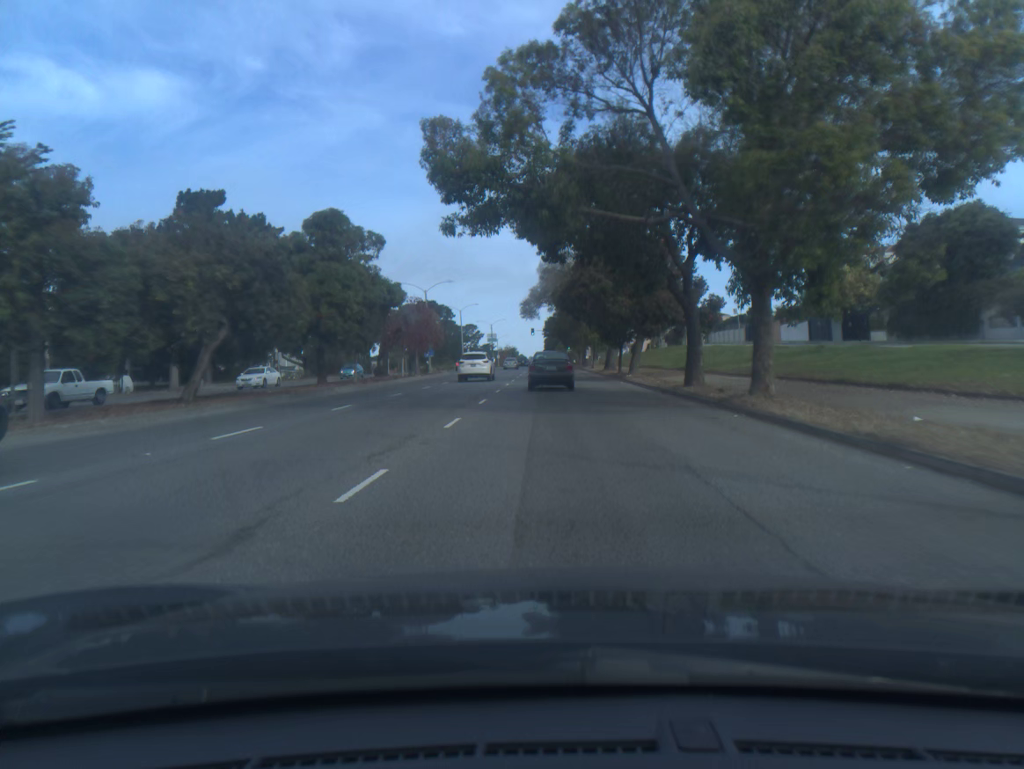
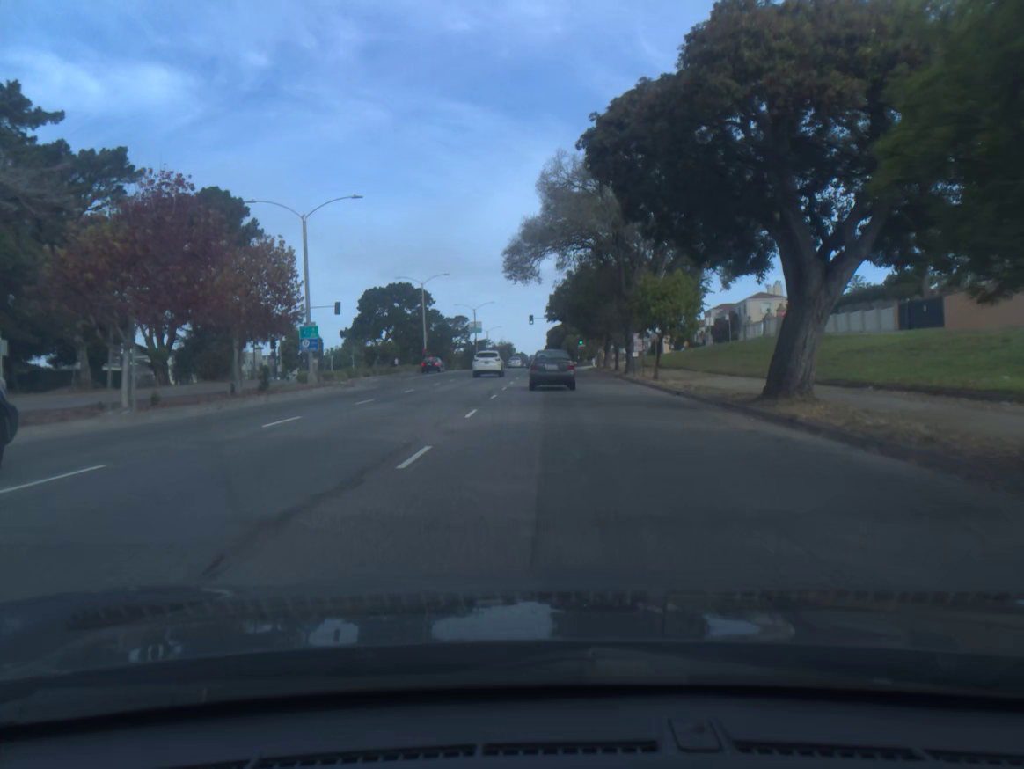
(-0.1, +41.7) m; 0°
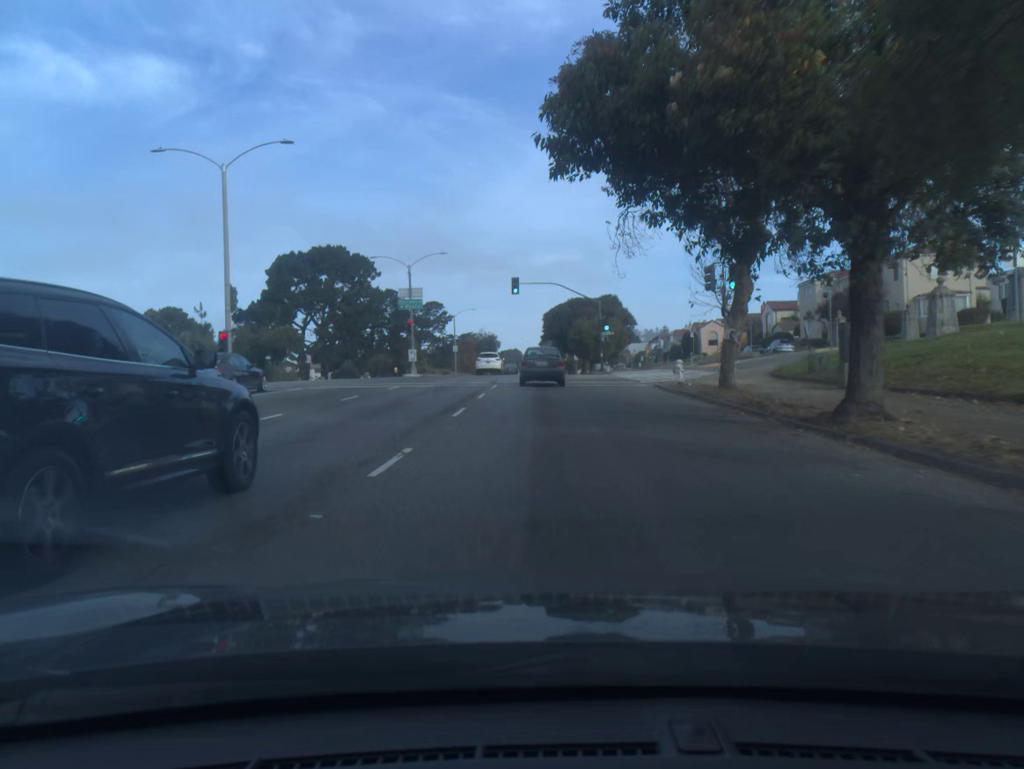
(+0.3, +50.7) m; 0°
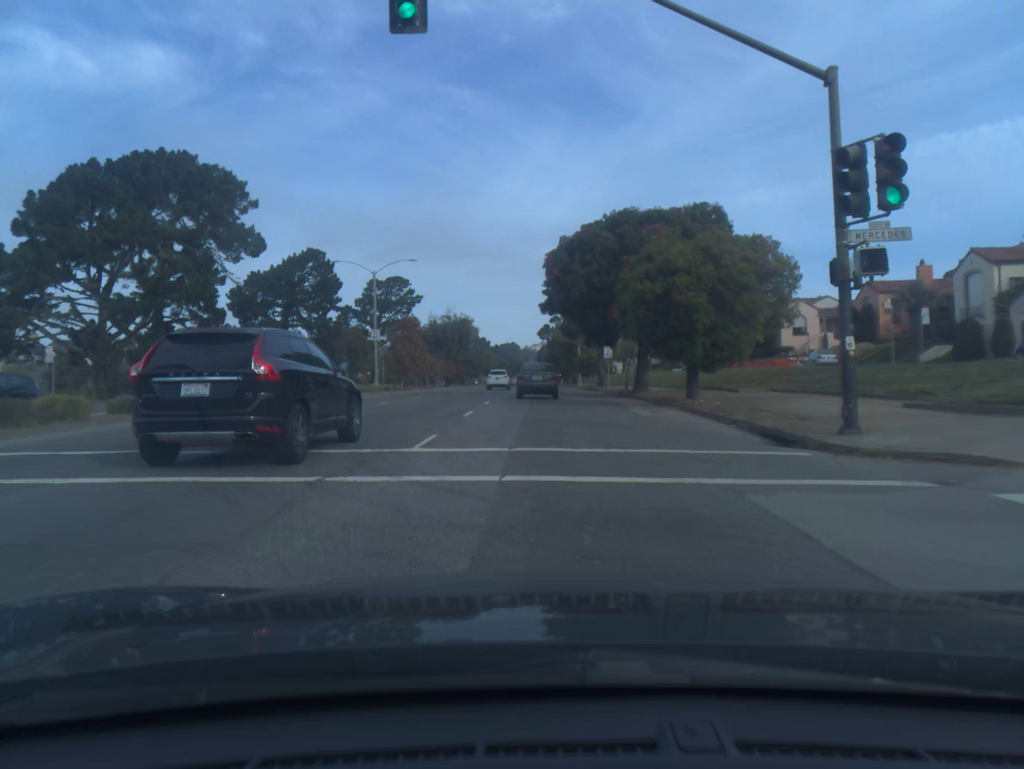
(0.0, +49.2) m; 0°
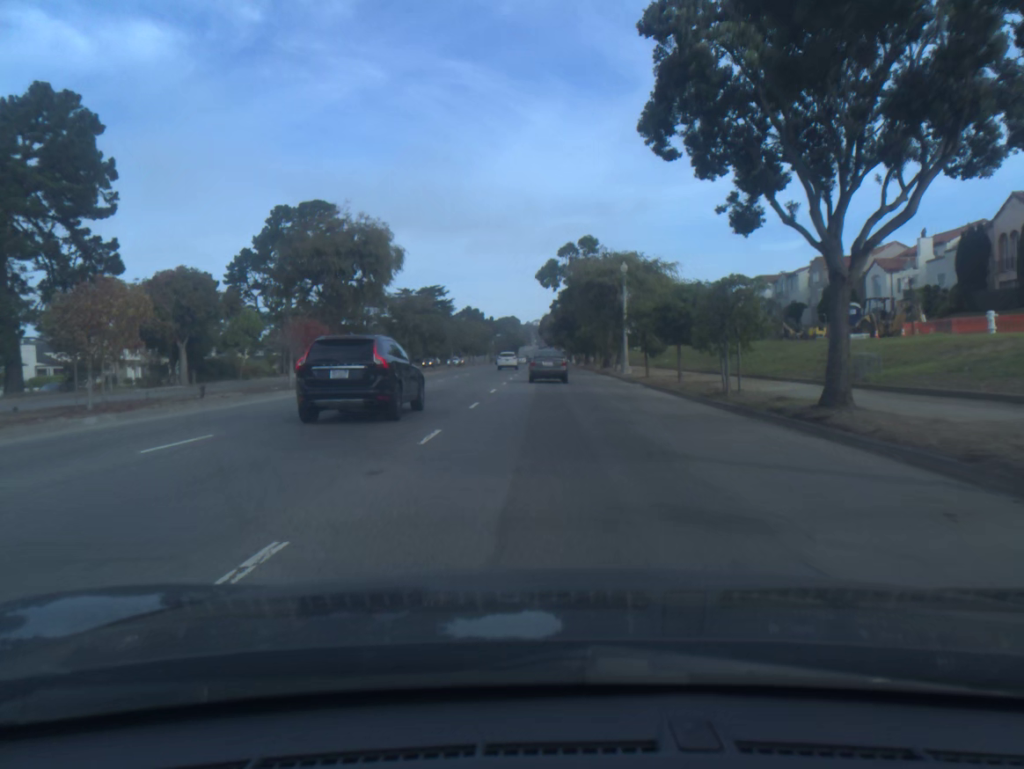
(-0.3, +51.9) m; 0°
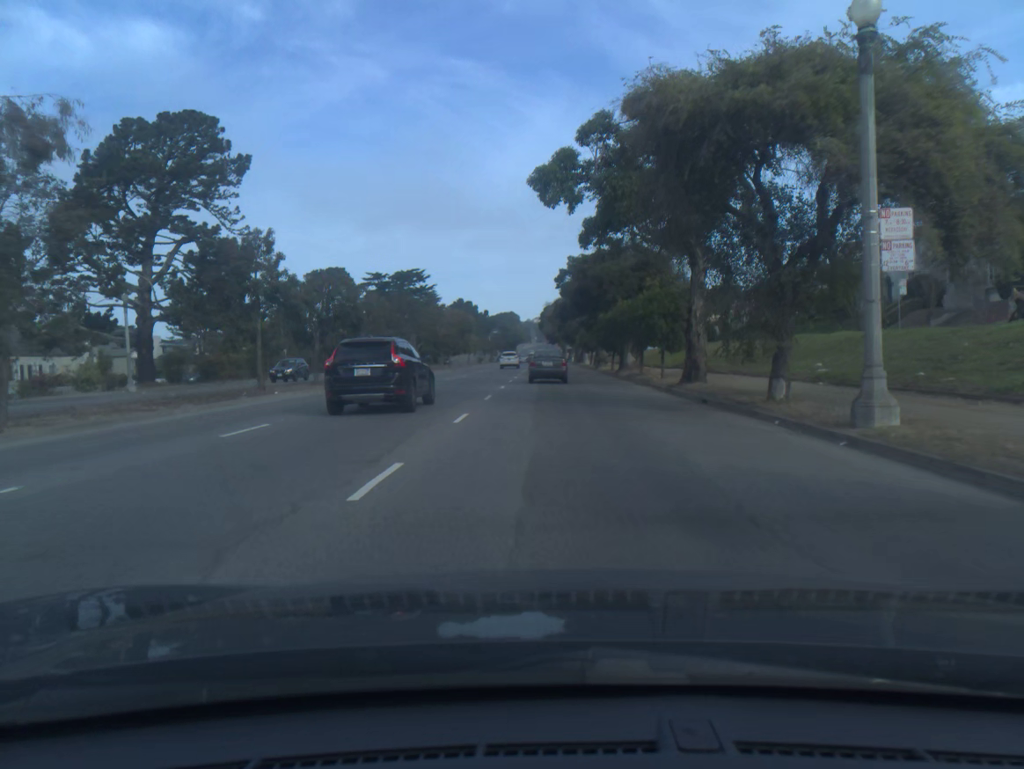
(0.0, +33.5) m; 0°
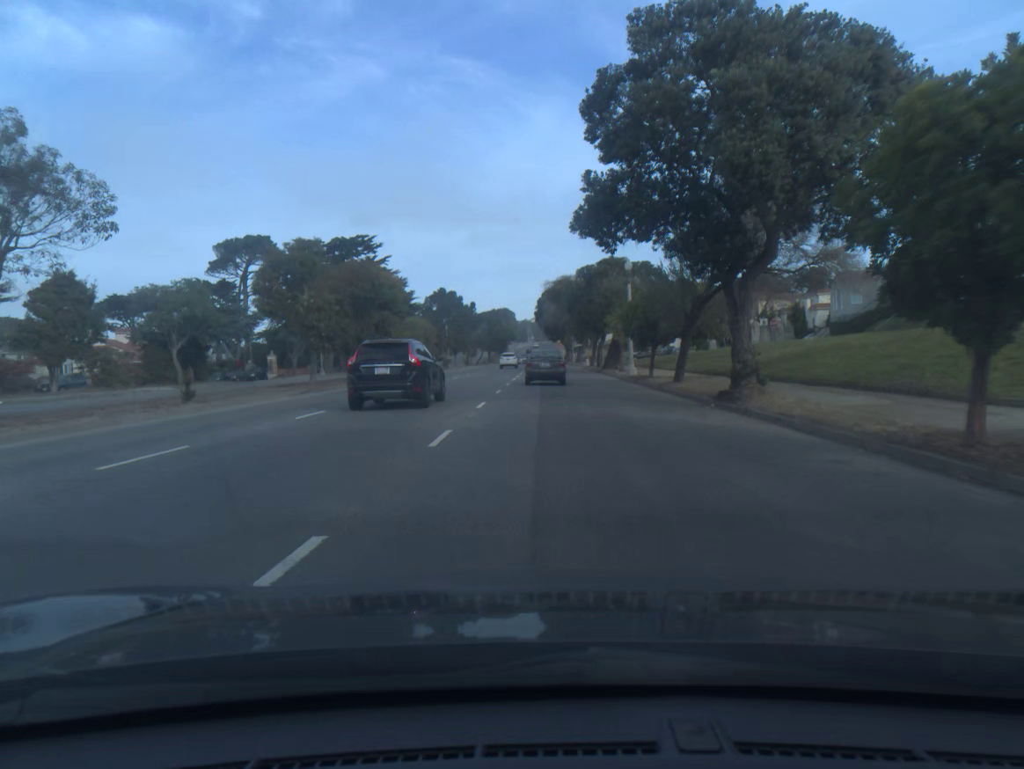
(0.0, +46.8) m; 0°
